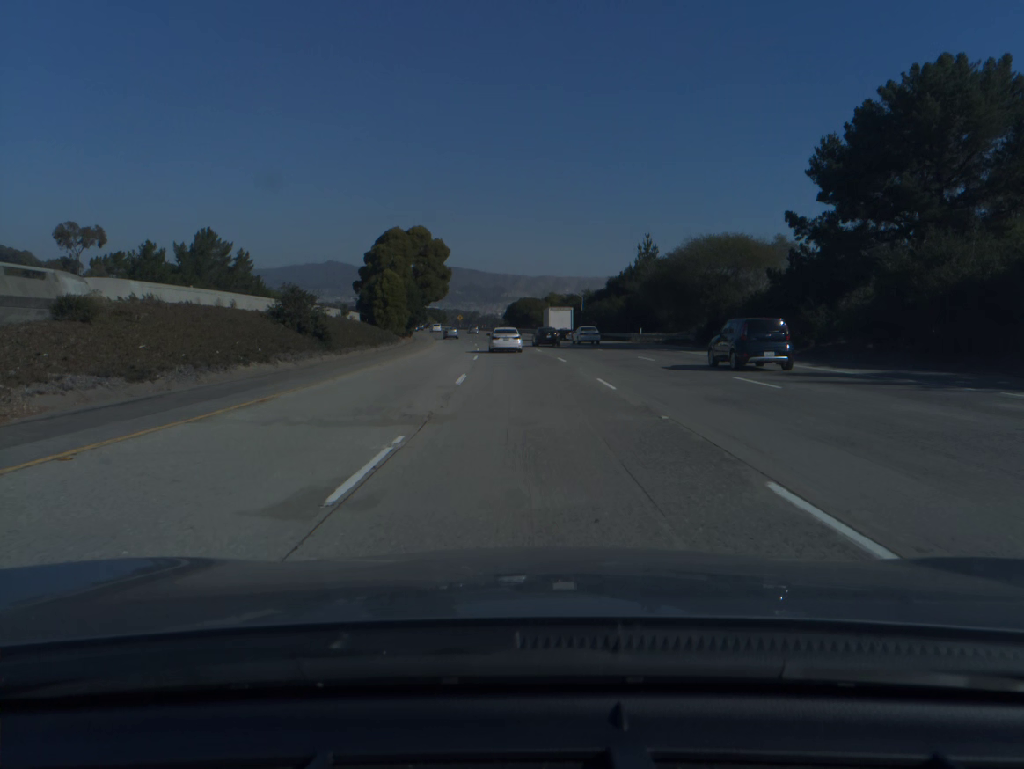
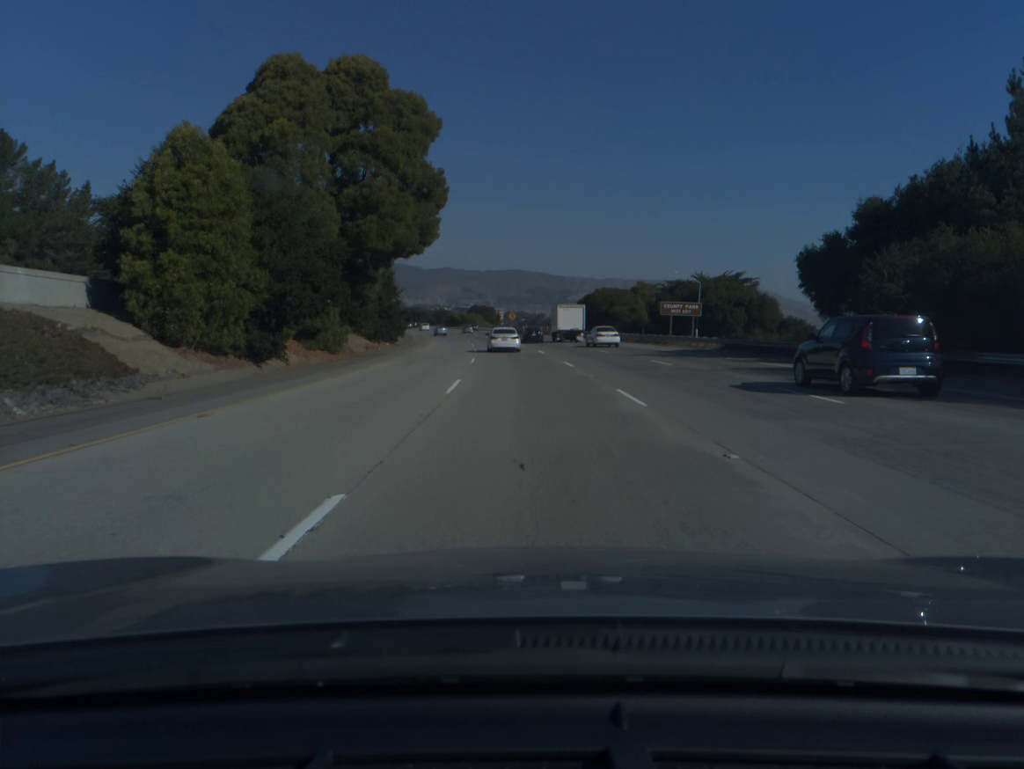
(-2.7, +61.8) m; -5°
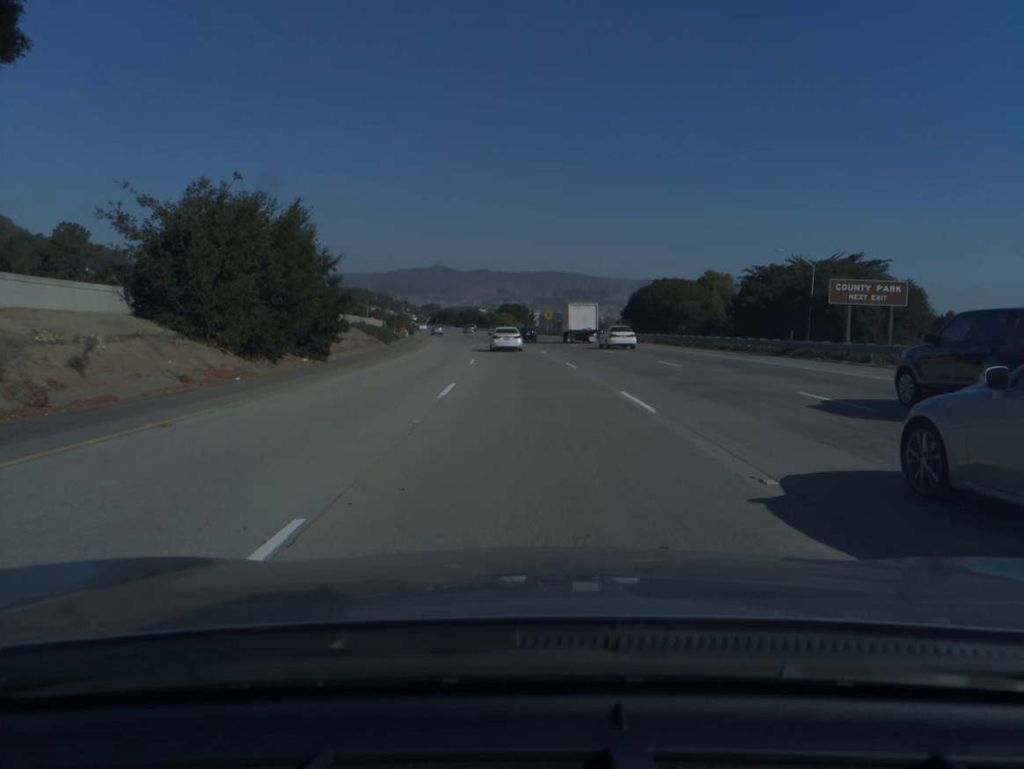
(-0.6, +30.6) m; -2°
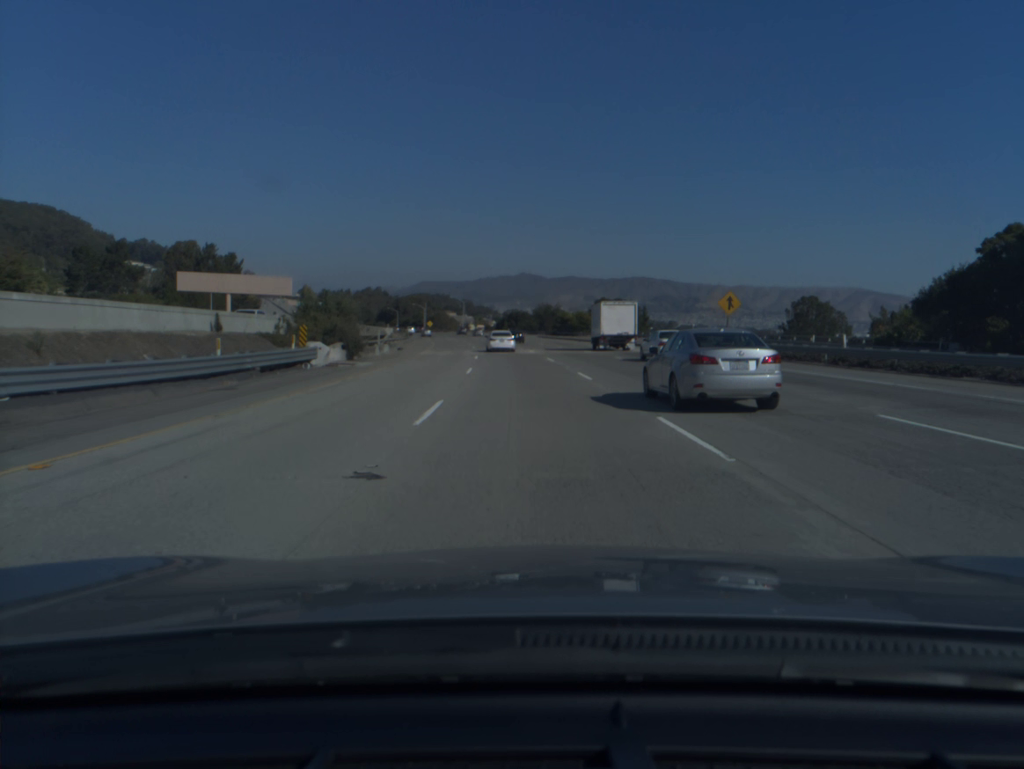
(-4.4, +76.5) m; -6°
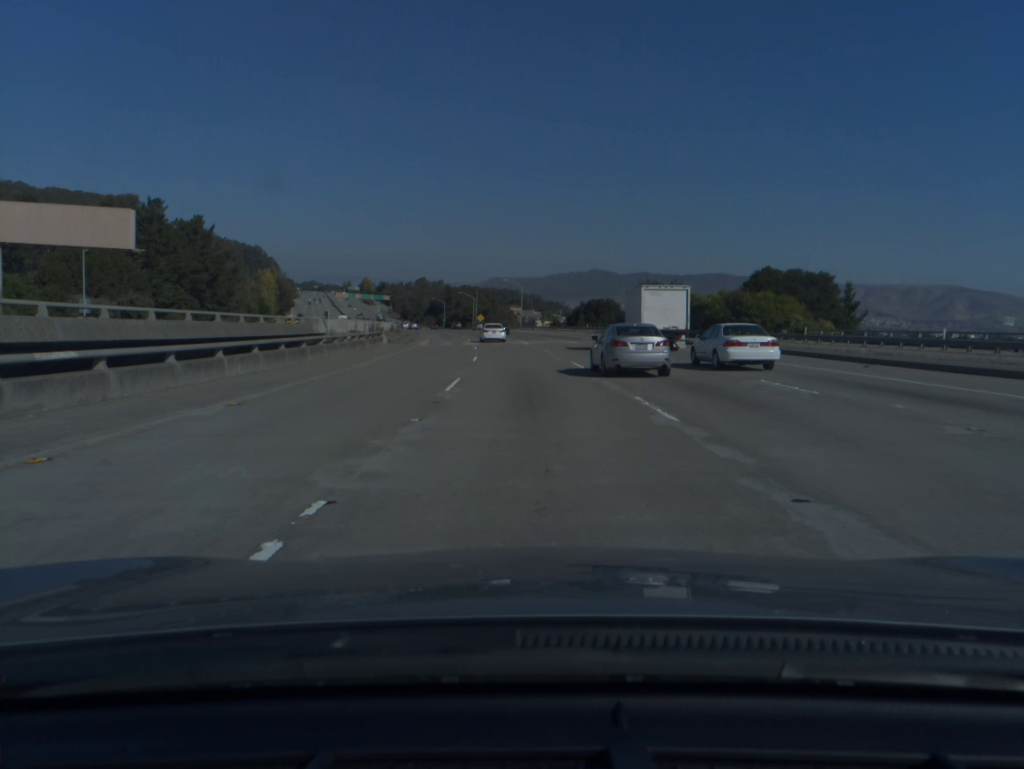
(-2.8, +64.2) m; -5°
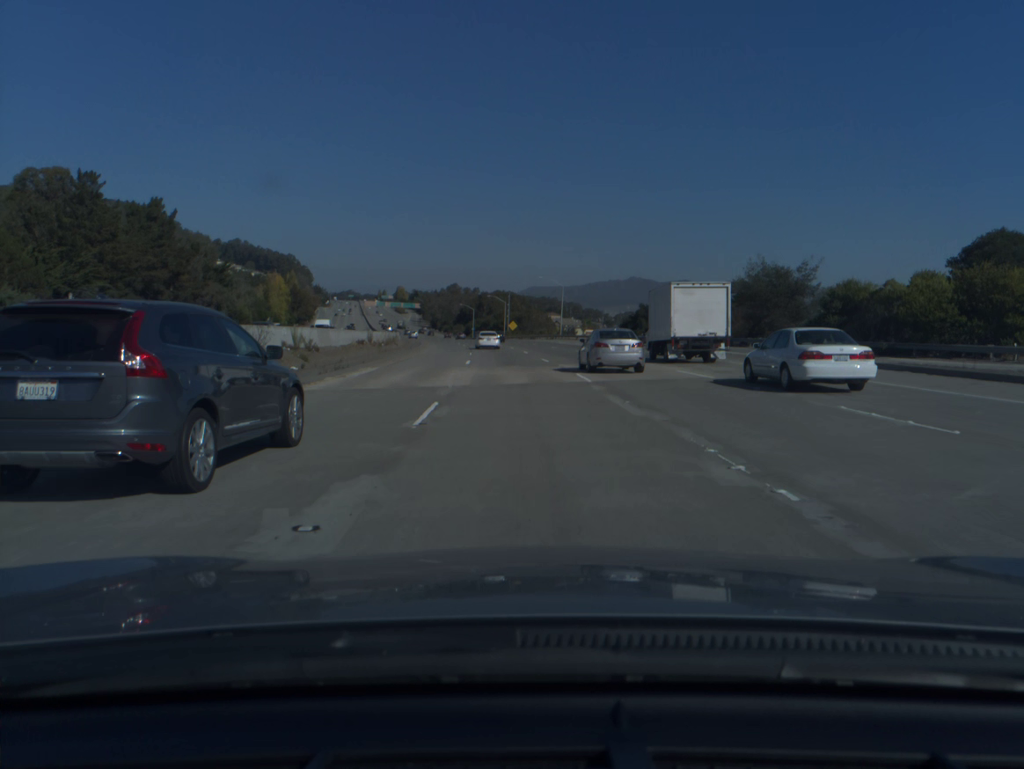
(-0.8, +33.1) m; -3°
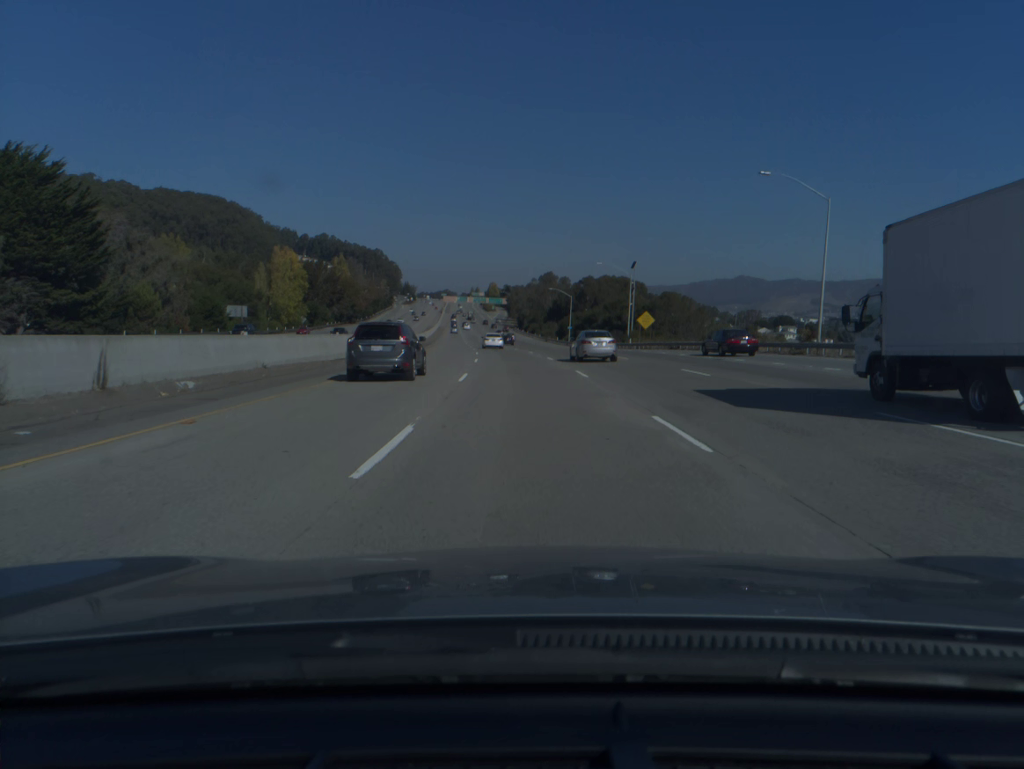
(-5.6, +84.9) m; -7°
